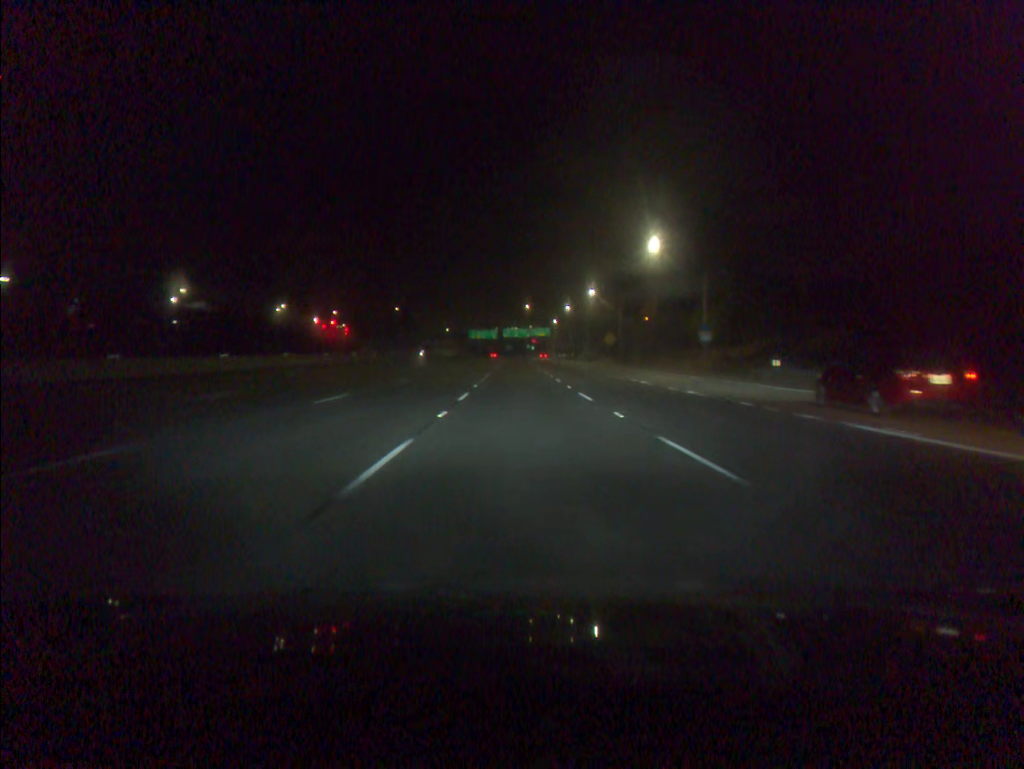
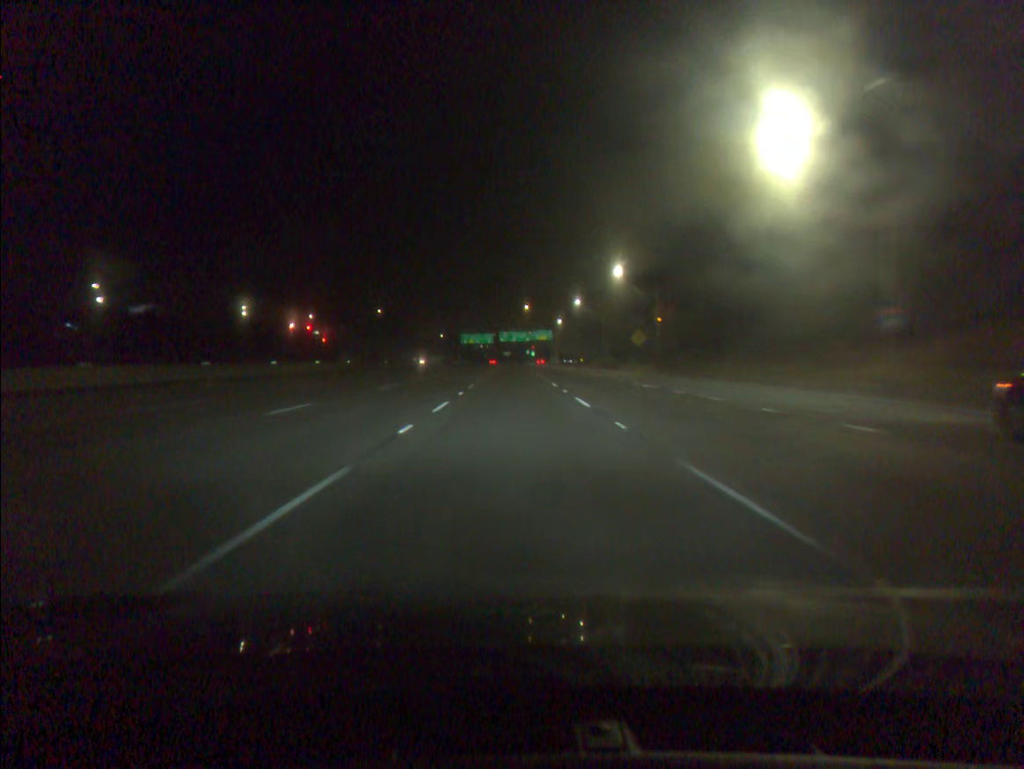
(+0.1, +31.5) m; 0°
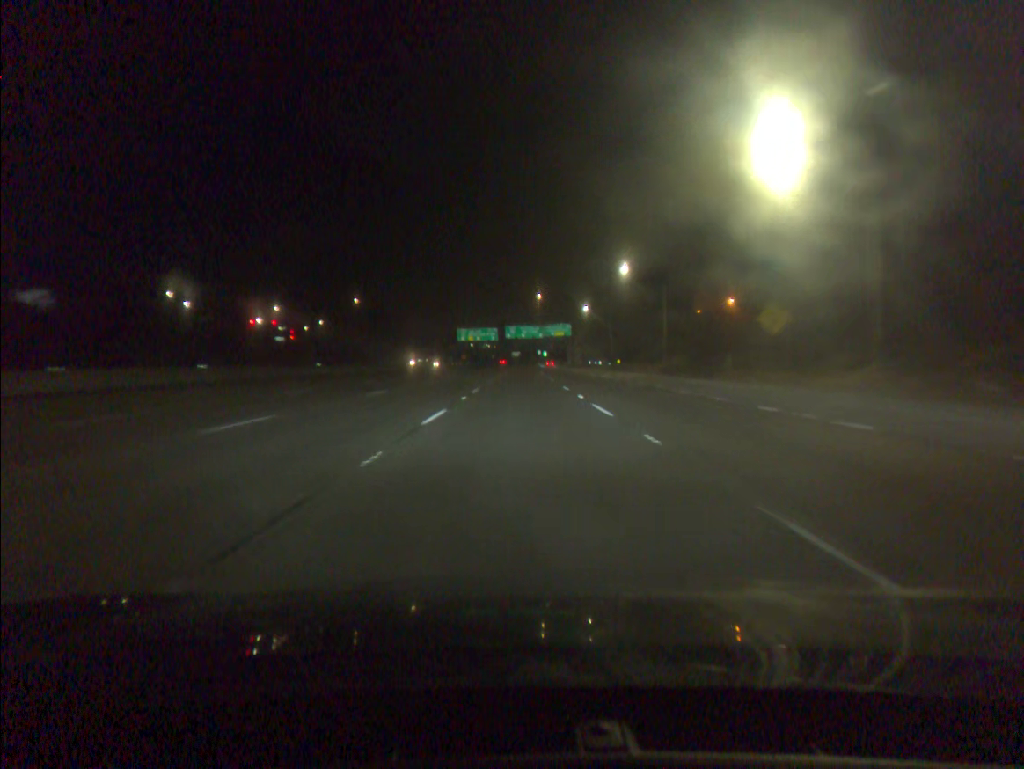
(-0.4, +46.9) m; -1°
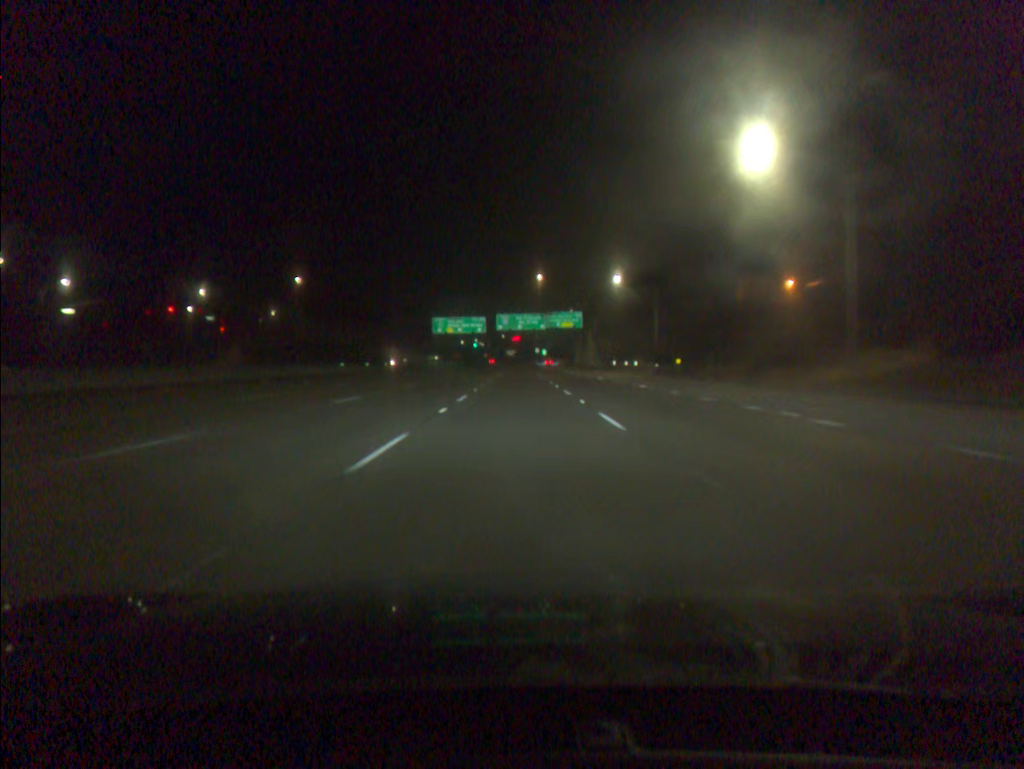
(+0.2, +46.6) m; 0°
